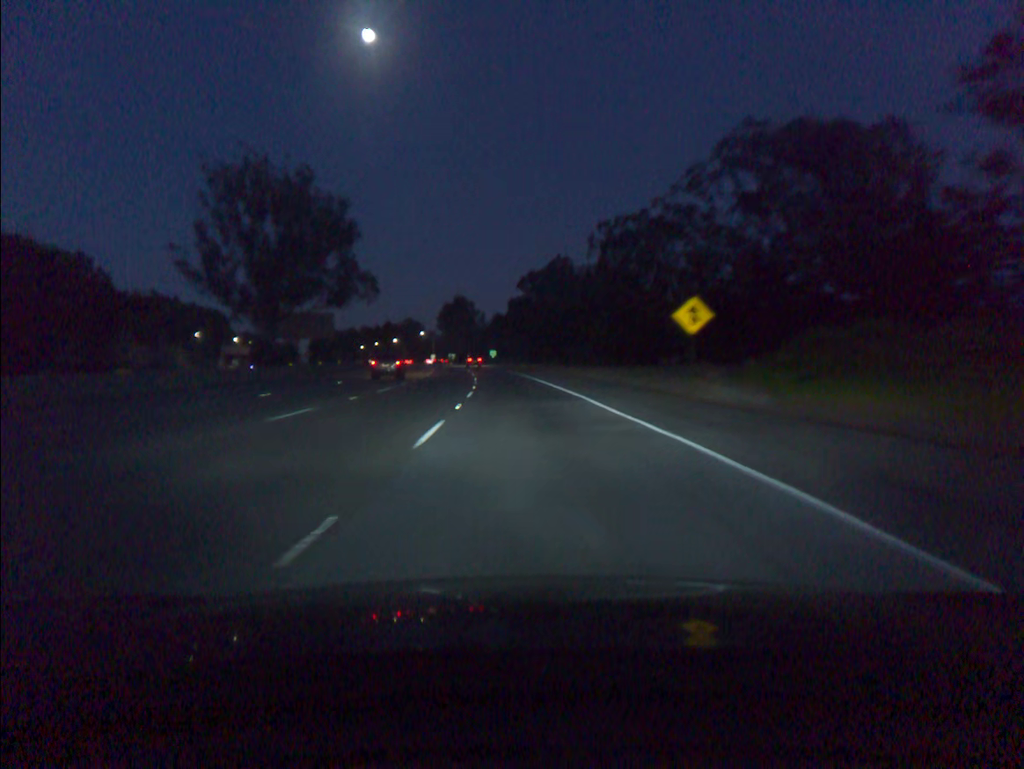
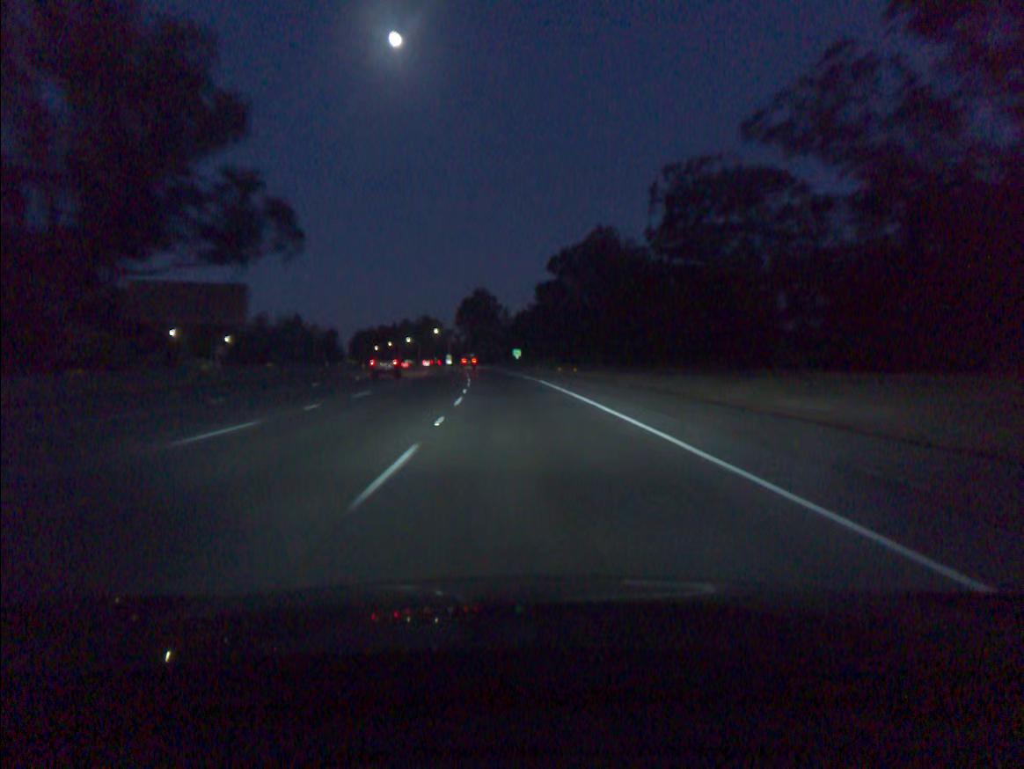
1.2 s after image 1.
(-0.6, +33.9) m; -2°
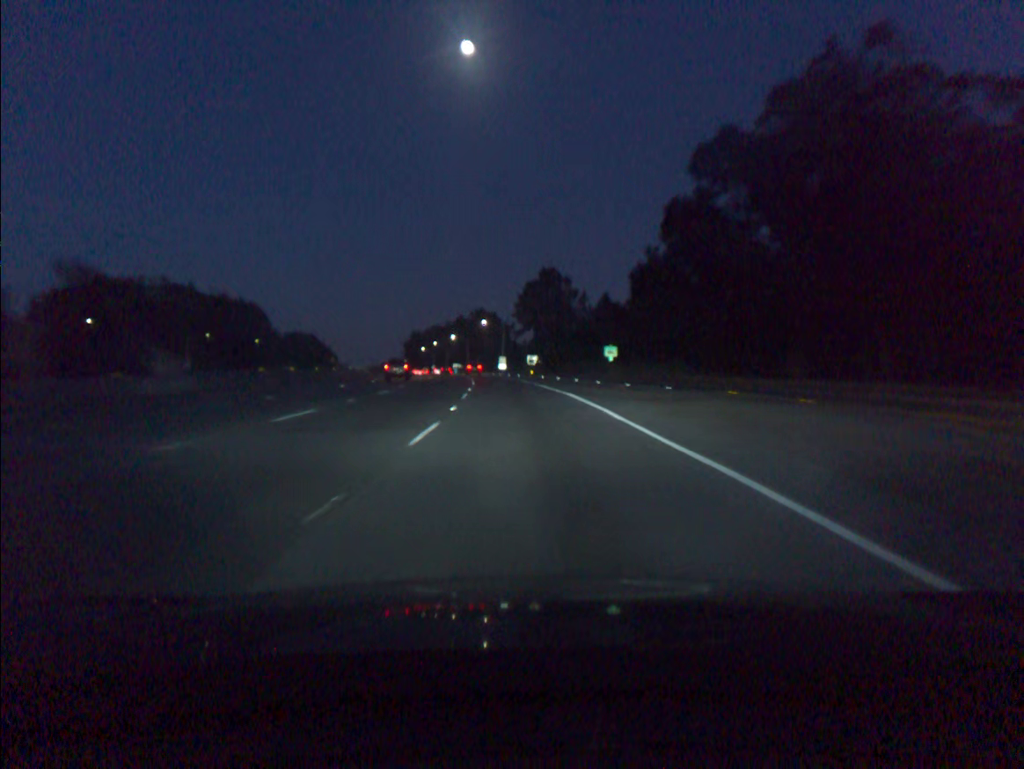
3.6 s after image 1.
(-3.0, +67.7) m; -5°
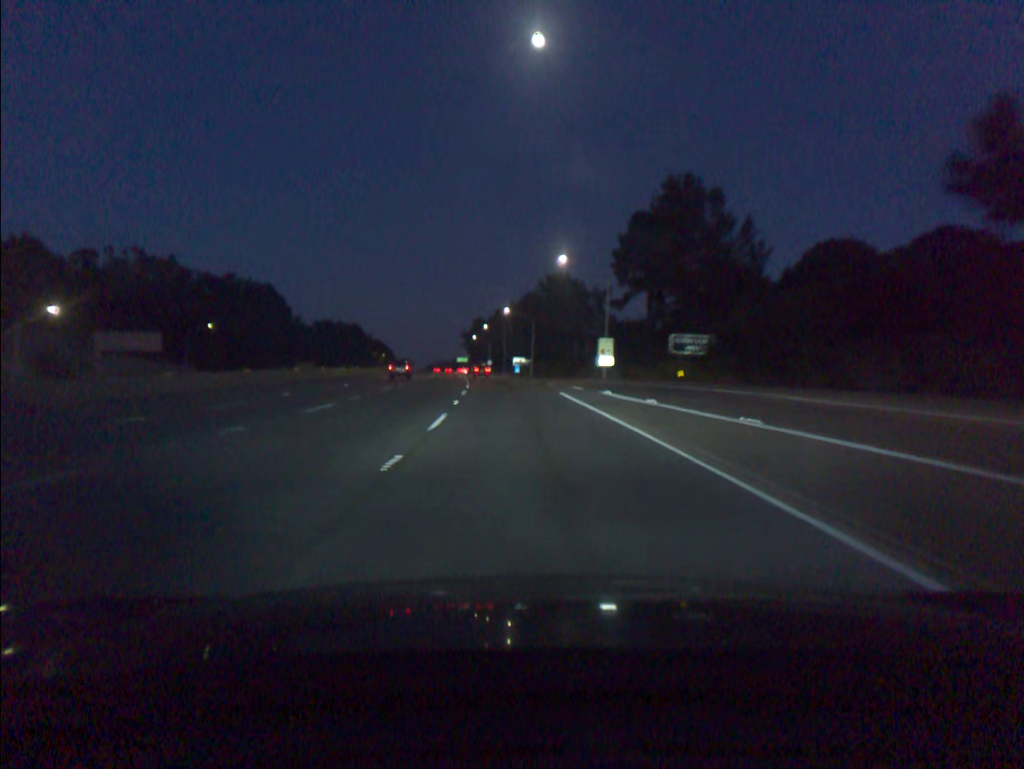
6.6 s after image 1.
(-3.9, +84.8) m; -5°
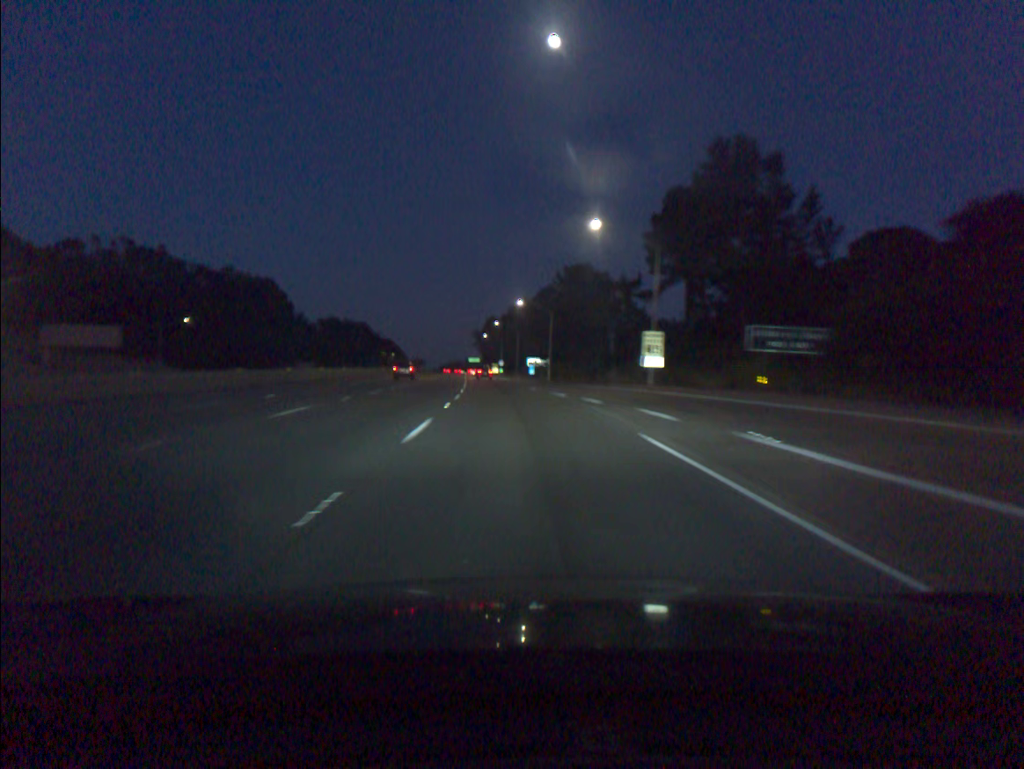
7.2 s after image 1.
(-0.2, +17.1) m; -1°
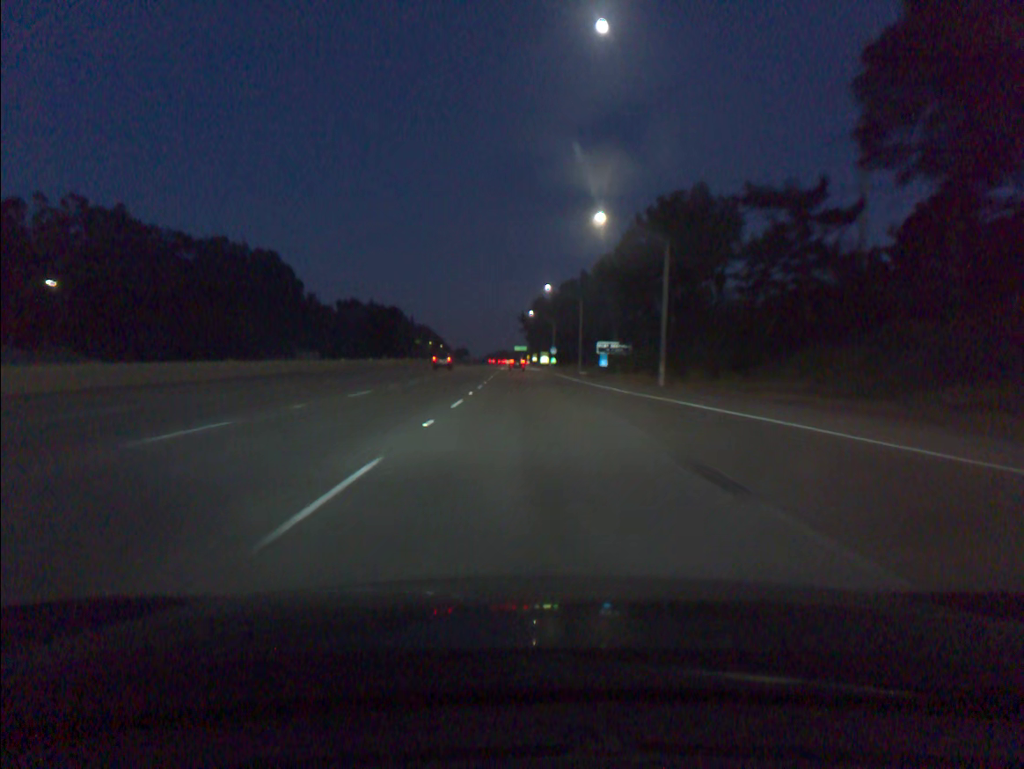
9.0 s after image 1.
(-1.7, +51.2) m; -4°
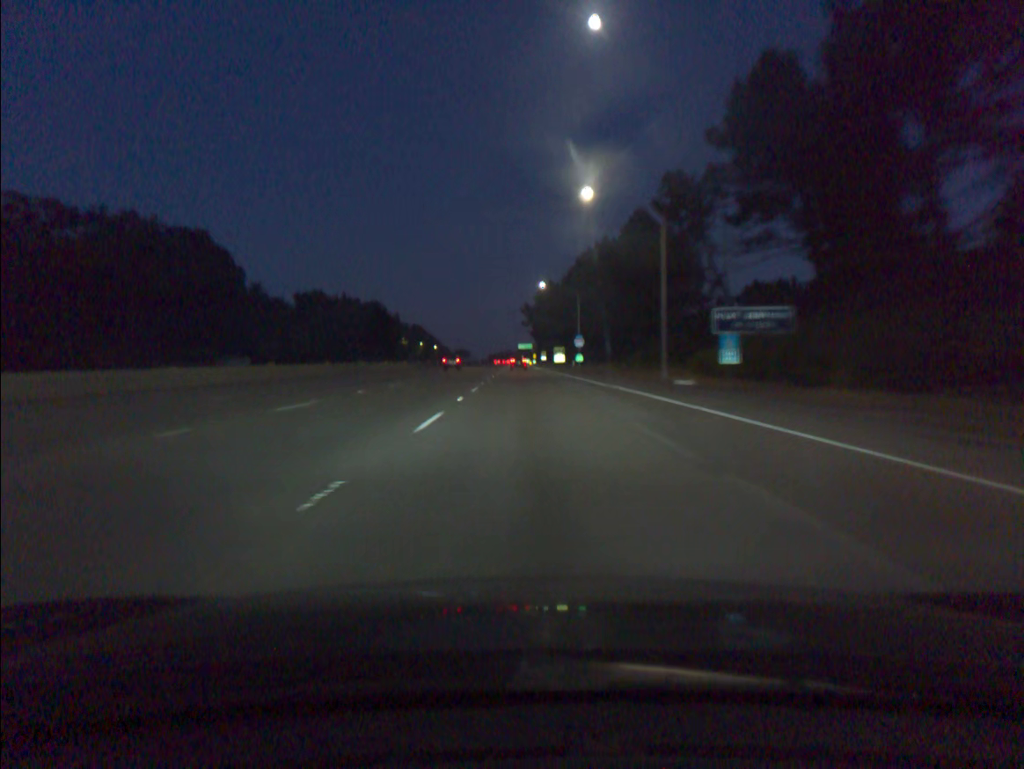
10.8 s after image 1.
(-0.2, +51.5) m; 0°
